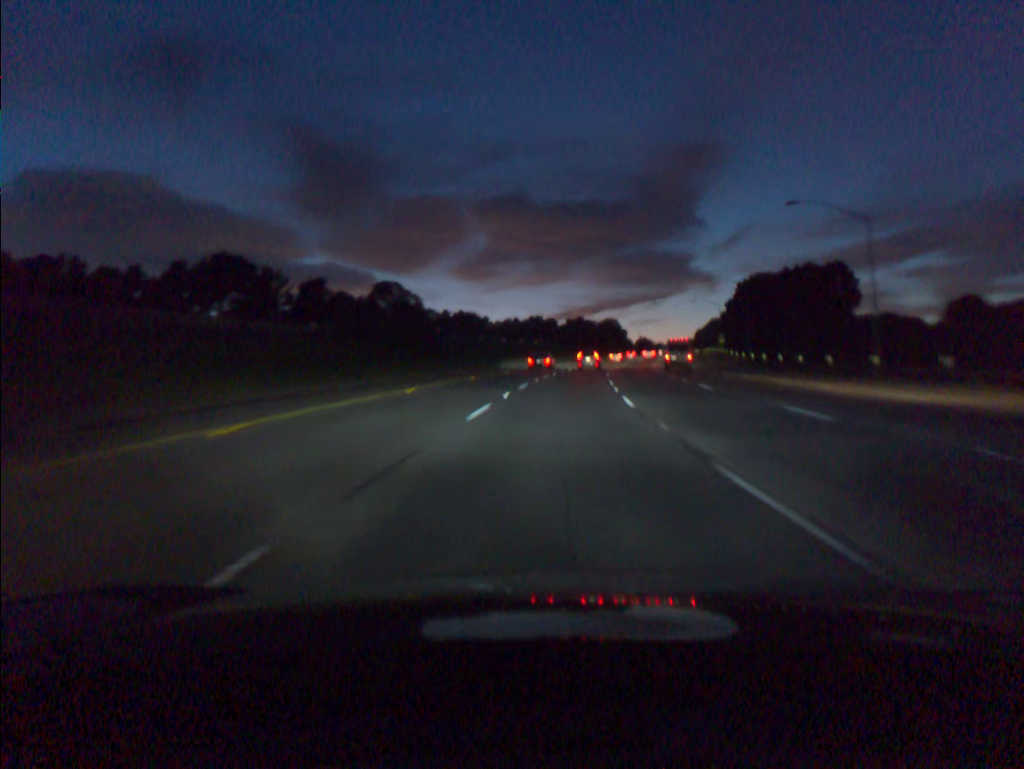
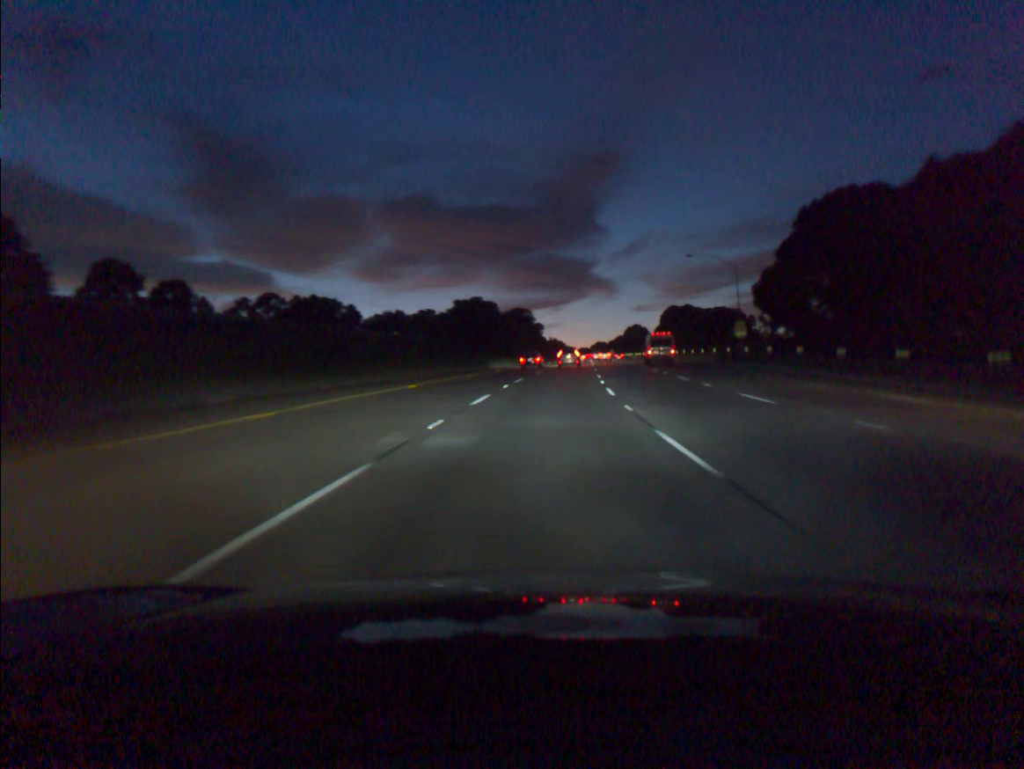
(+4.5, +69.7) m; +7°
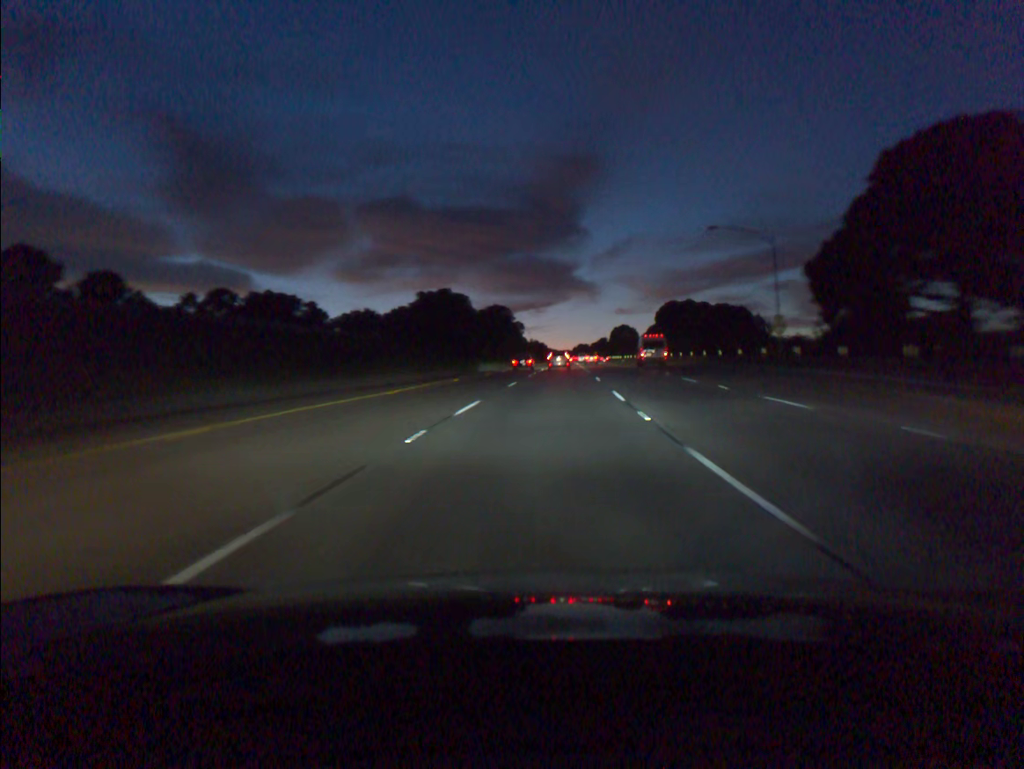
(+0.2, +17.4) m; +1°
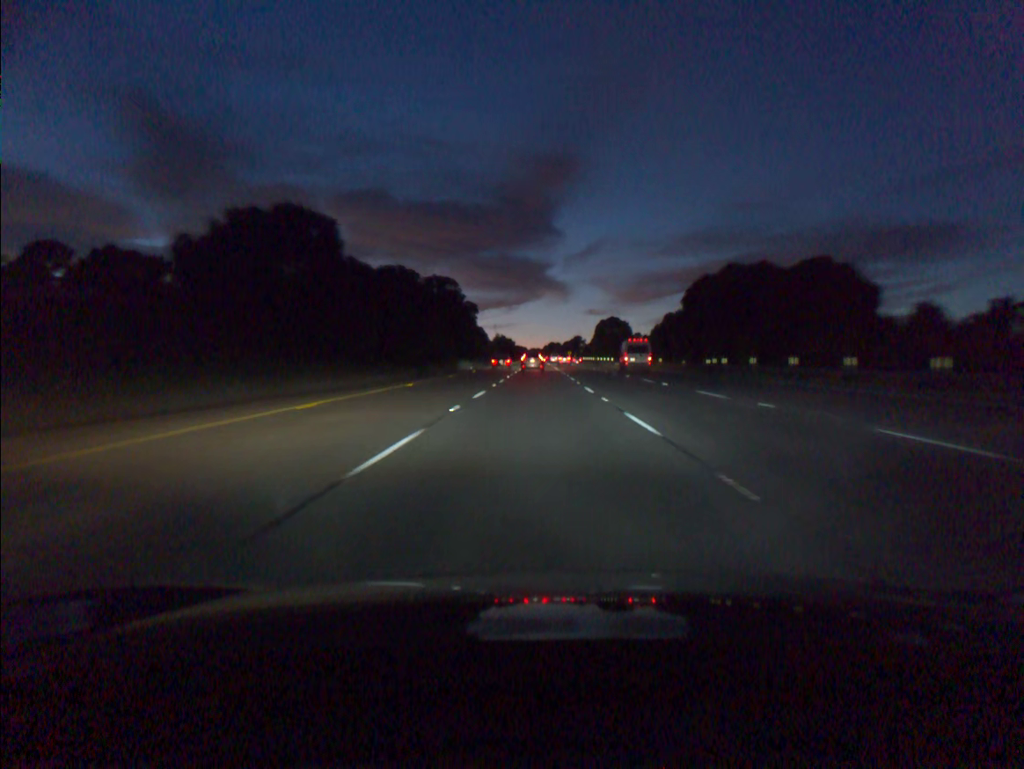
(+1.3, +51.6) m; +2°
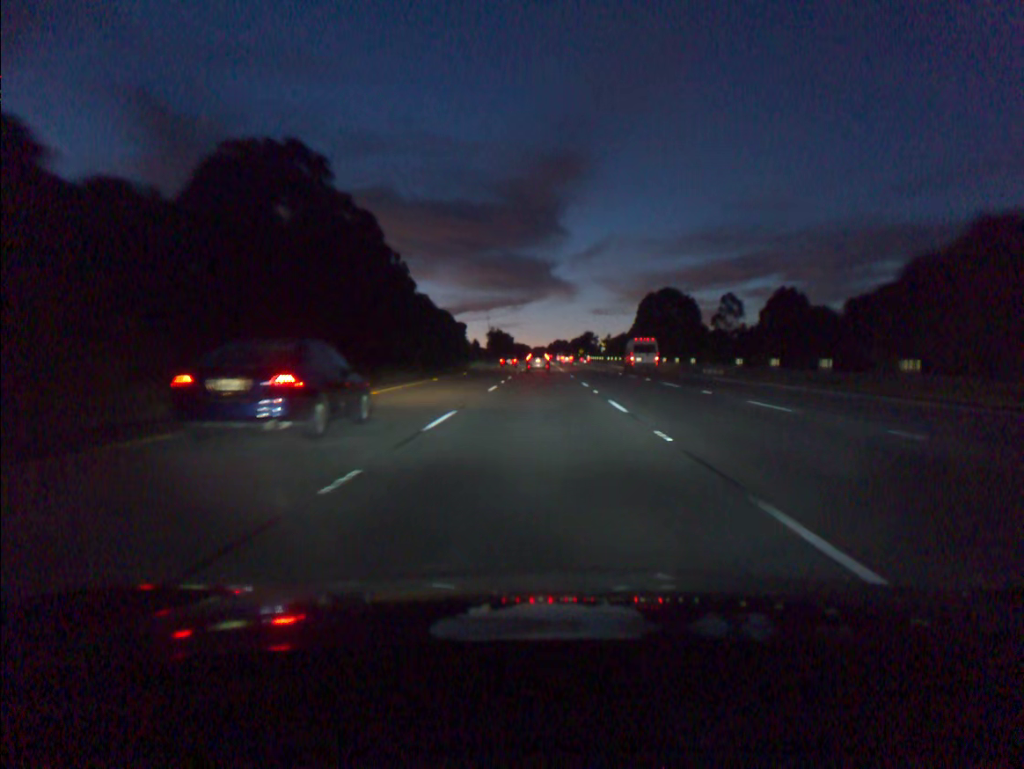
(-0.2, +68.2) m; 0°
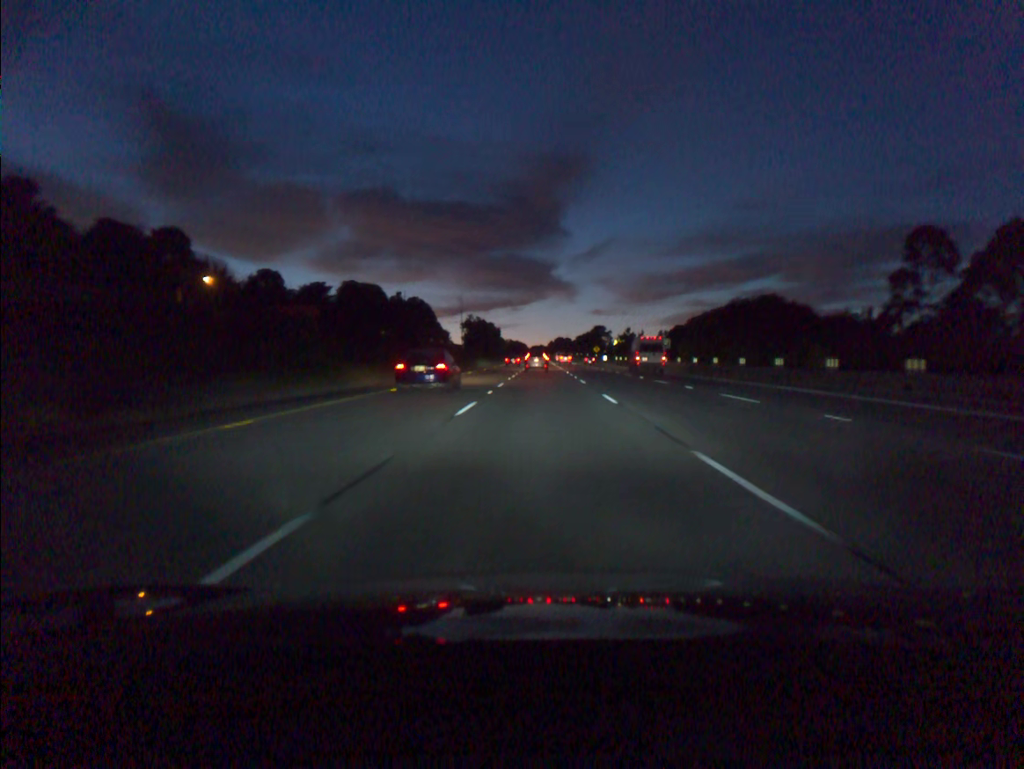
(0.0, +84.4) m; 0°
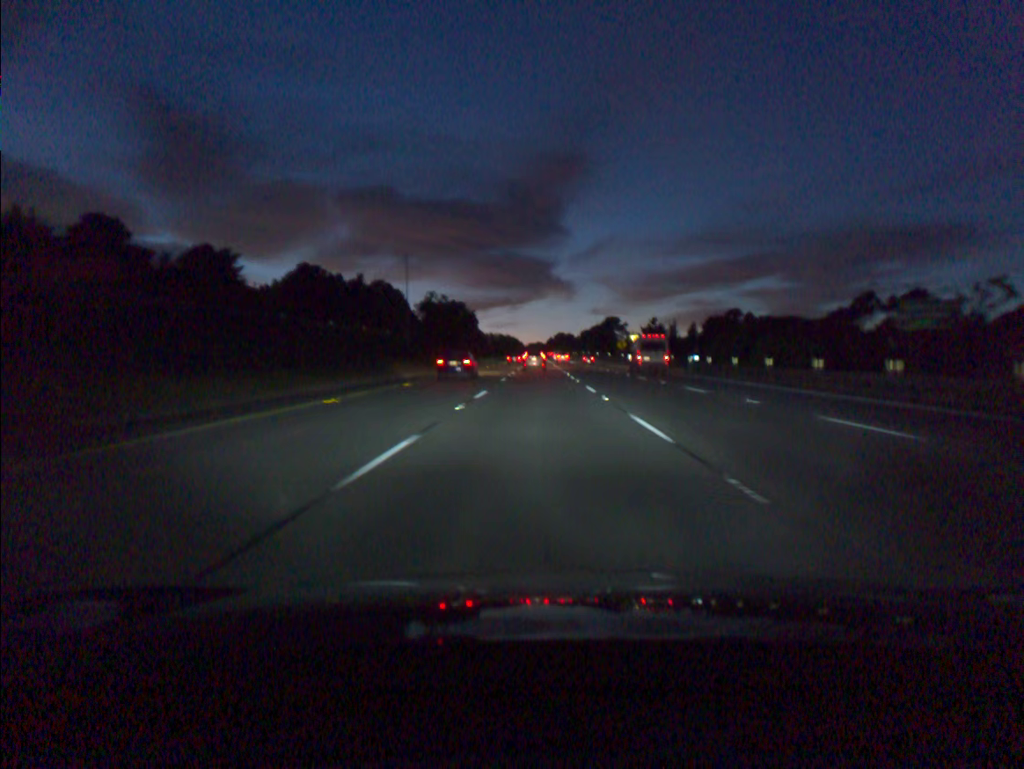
(+0.1, +67.3) m; 0°
